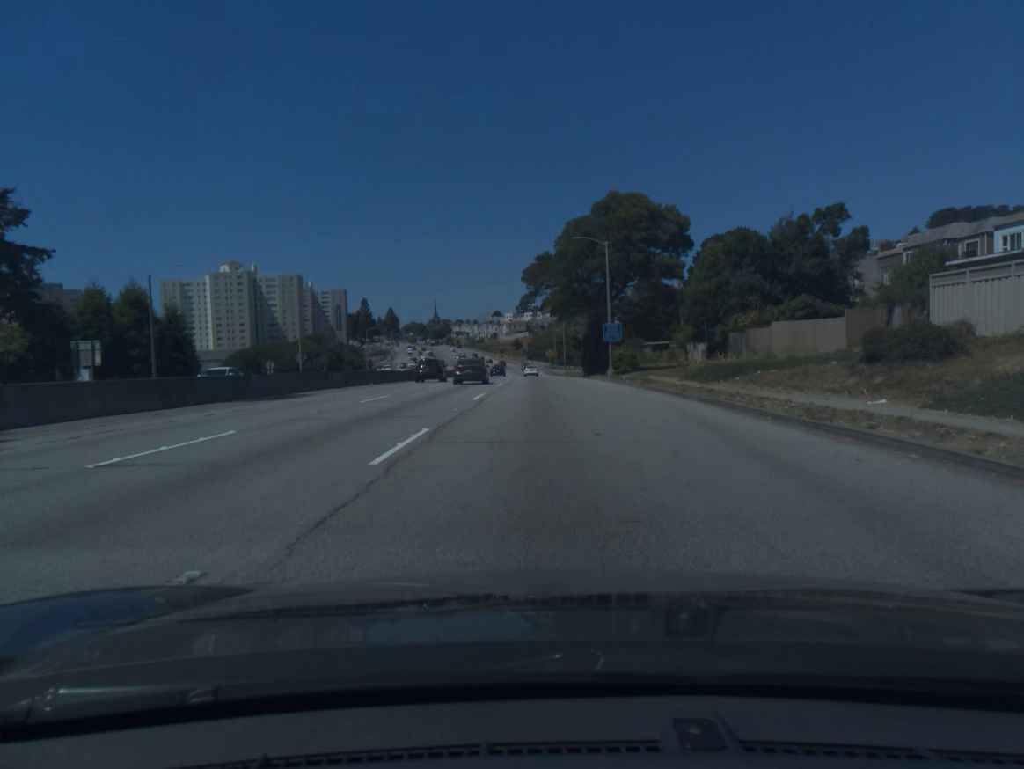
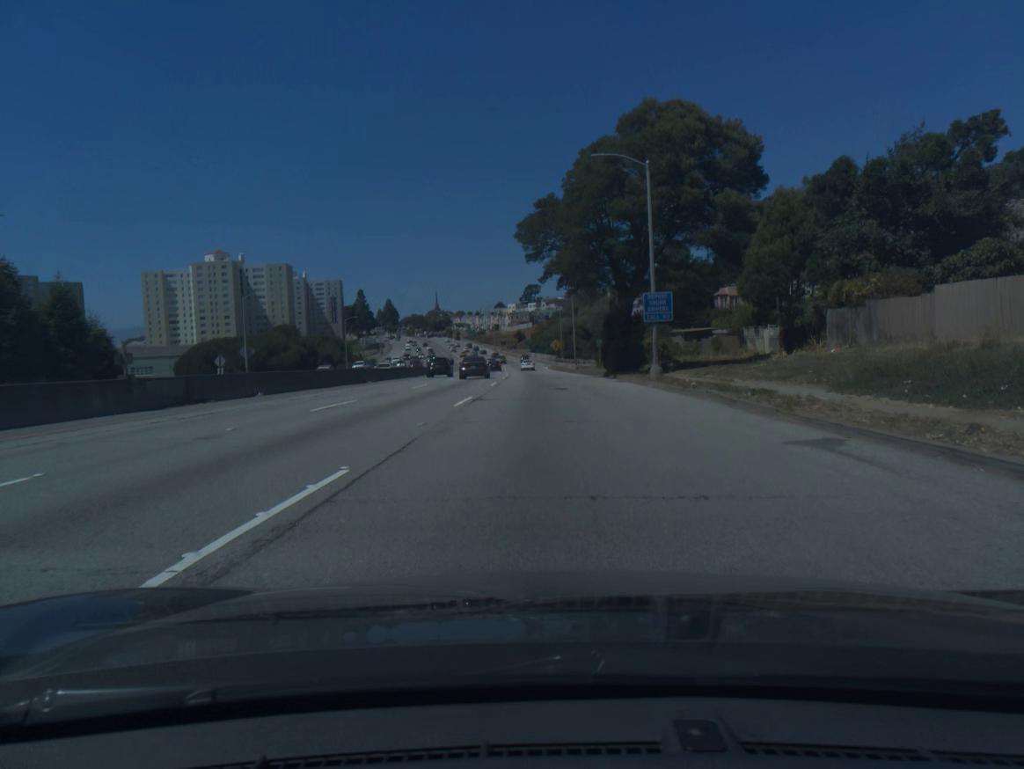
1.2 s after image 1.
(0.0, +19.8) m; 0°
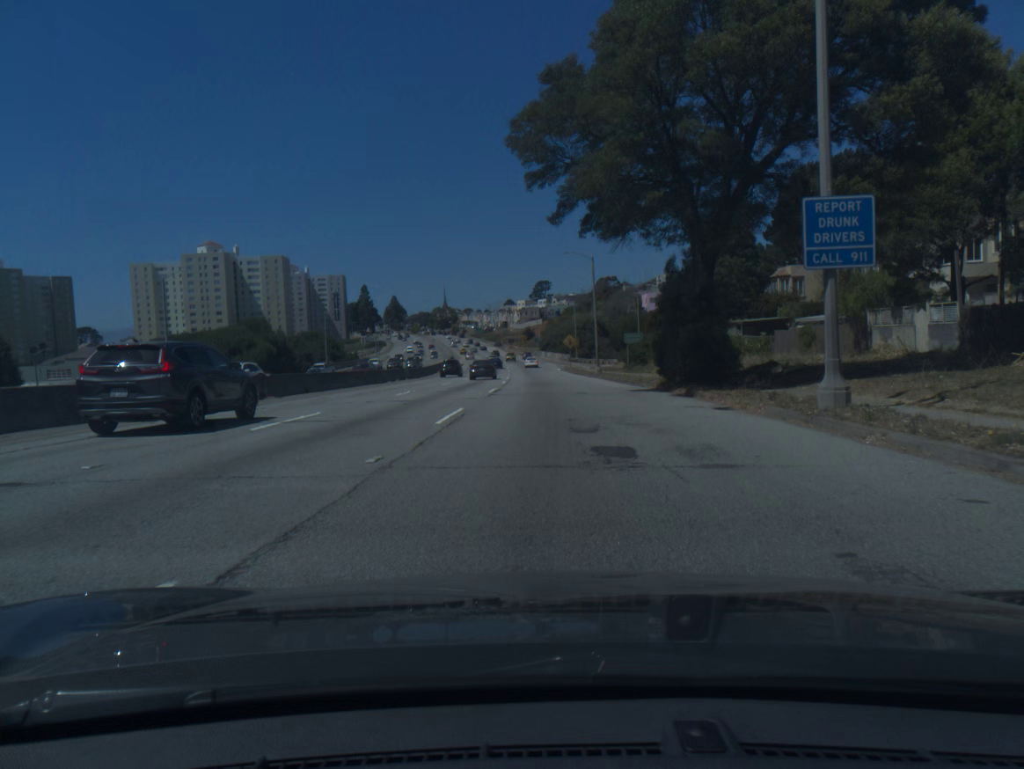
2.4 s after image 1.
(-0.1, +19.5) m; -1°
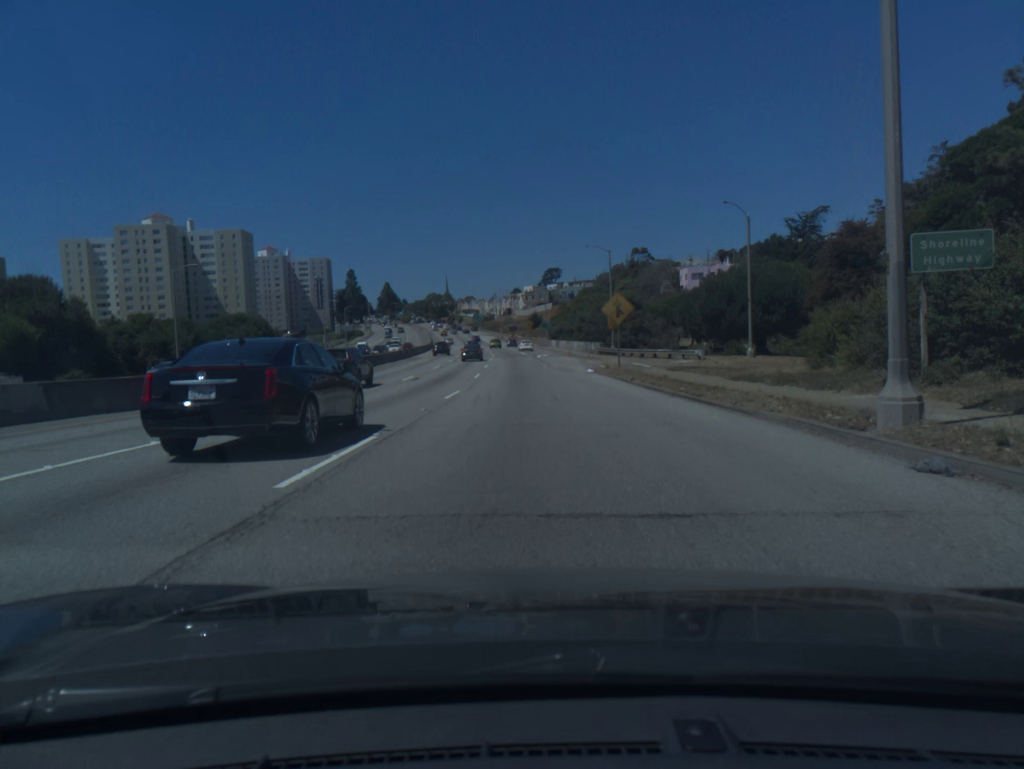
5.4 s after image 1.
(-0.4, +50.9) m; -1°
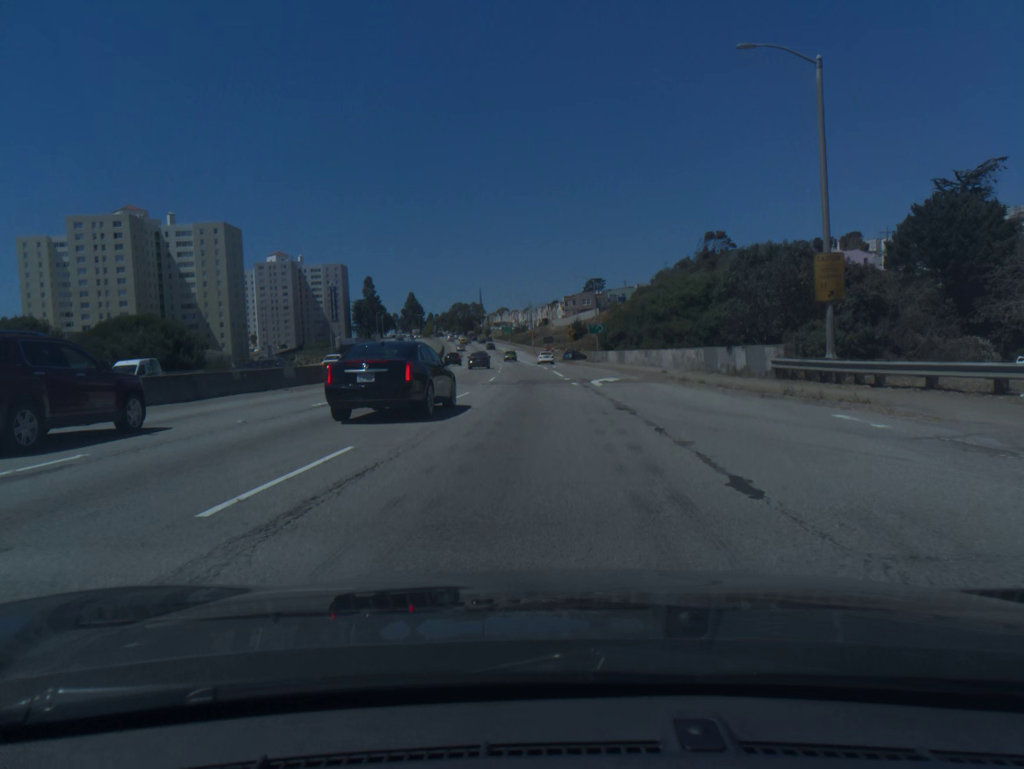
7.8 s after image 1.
(-0.9, +45.9) m; -3°
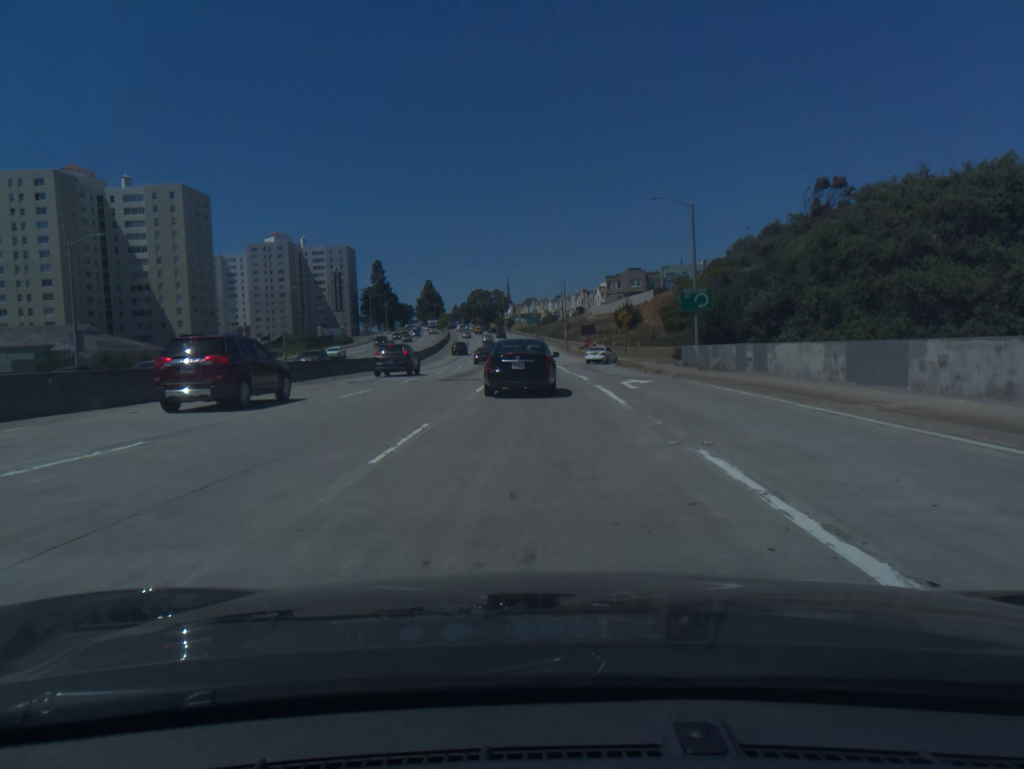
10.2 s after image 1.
(-0.8, +43.7) m; -2°
